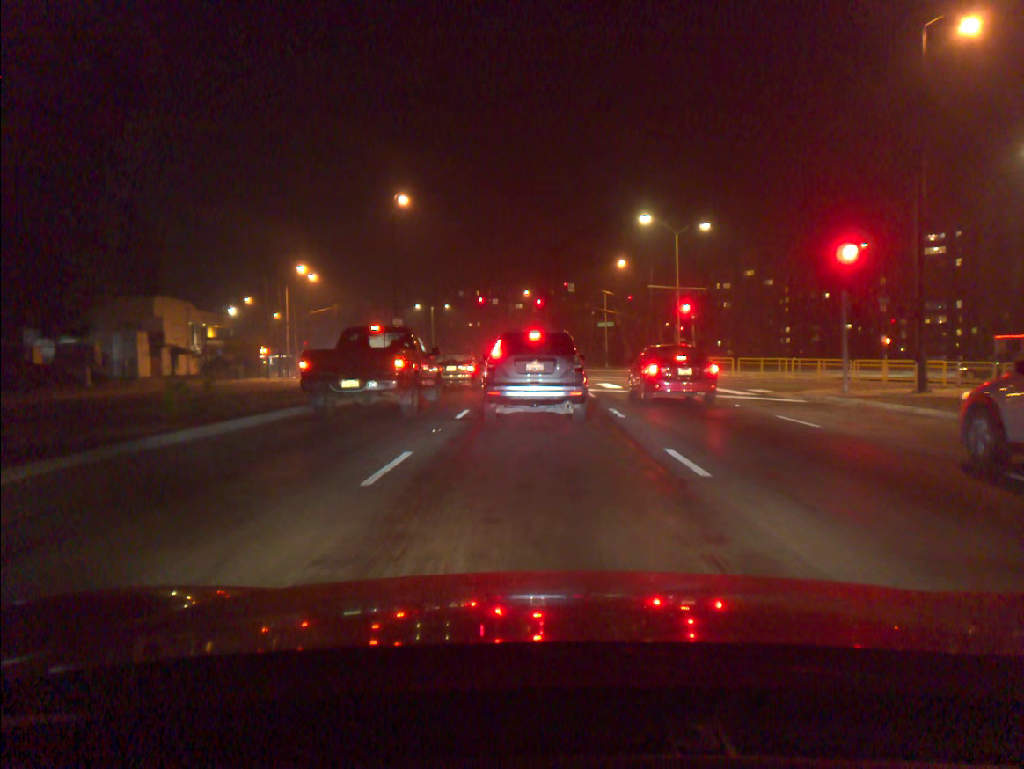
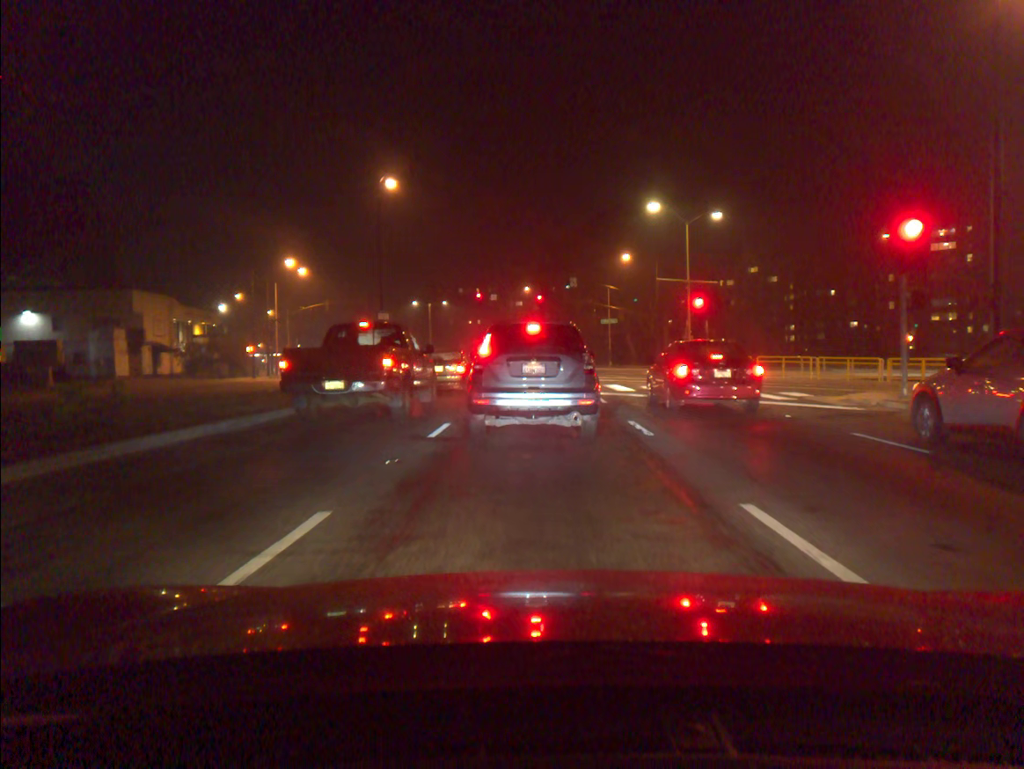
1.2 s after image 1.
(0.0, +3.8) m; 0°
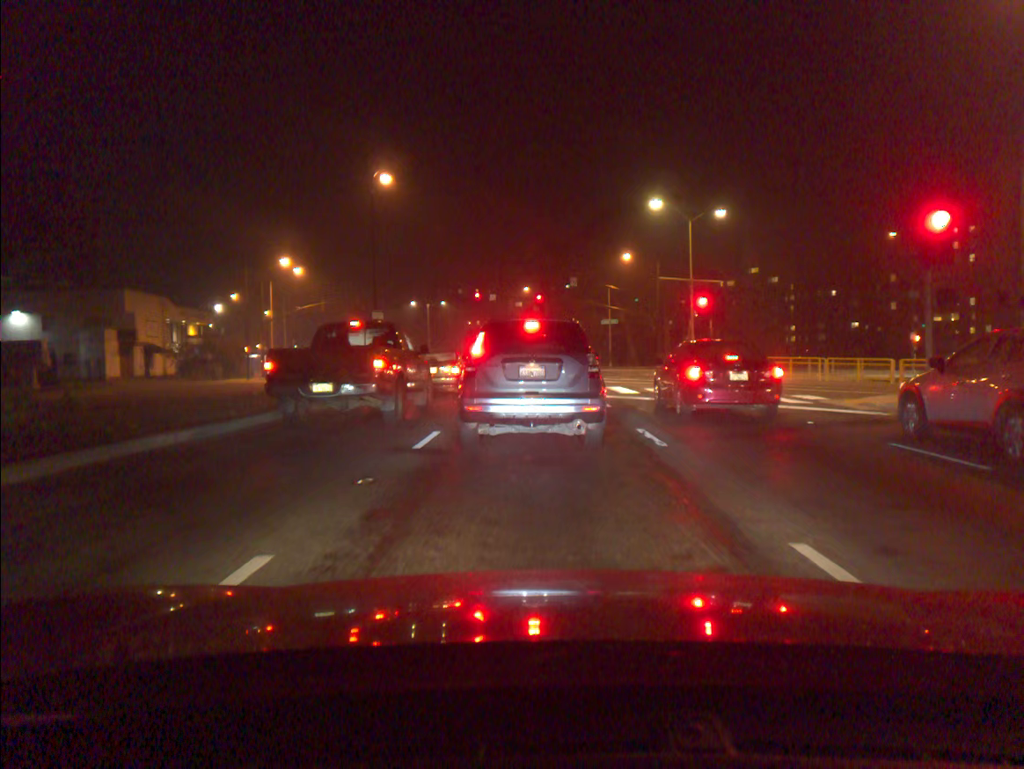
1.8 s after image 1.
(0.0, +1.3) m; 0°
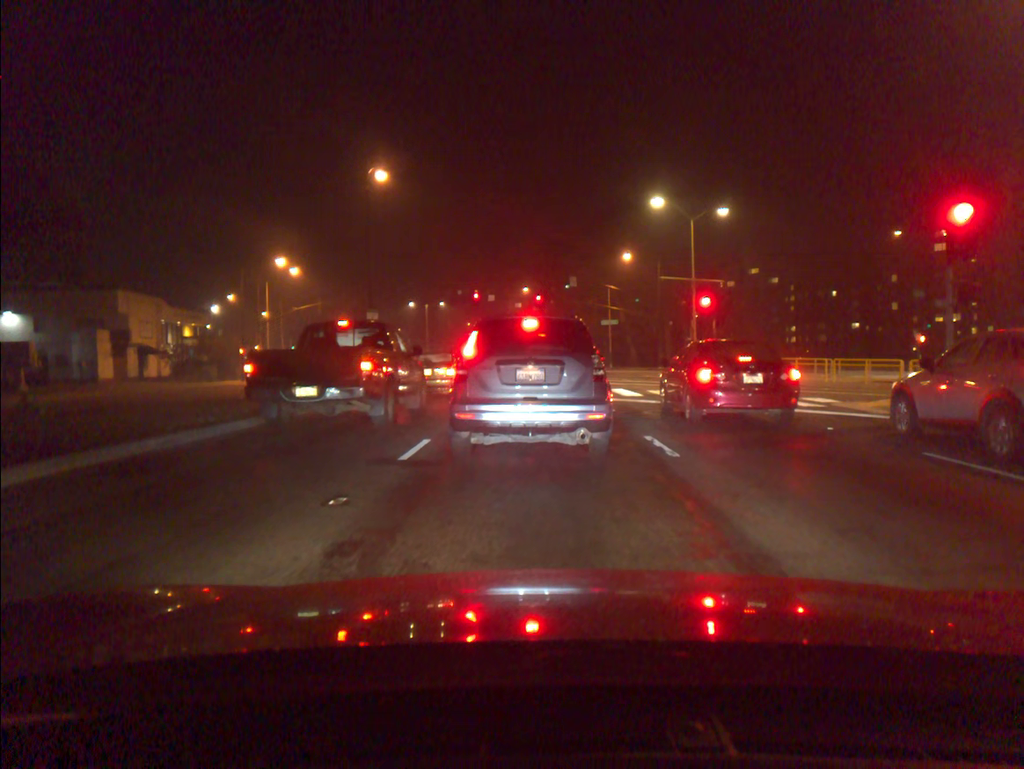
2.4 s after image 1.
(0.0, +1.0) m; 0°
